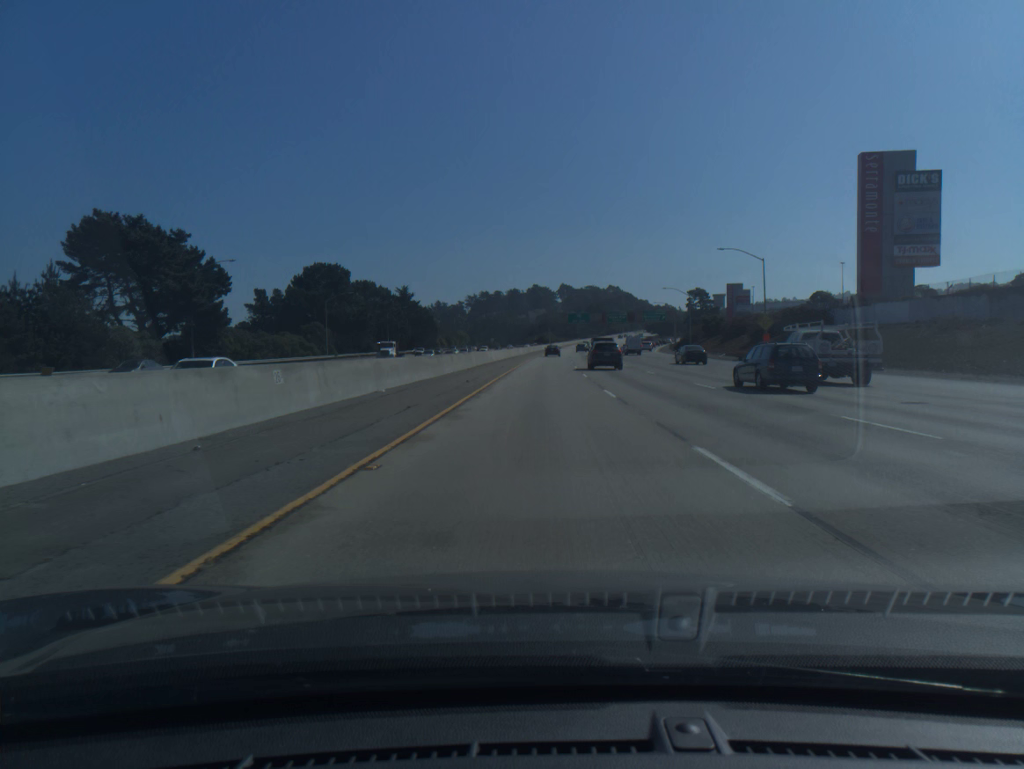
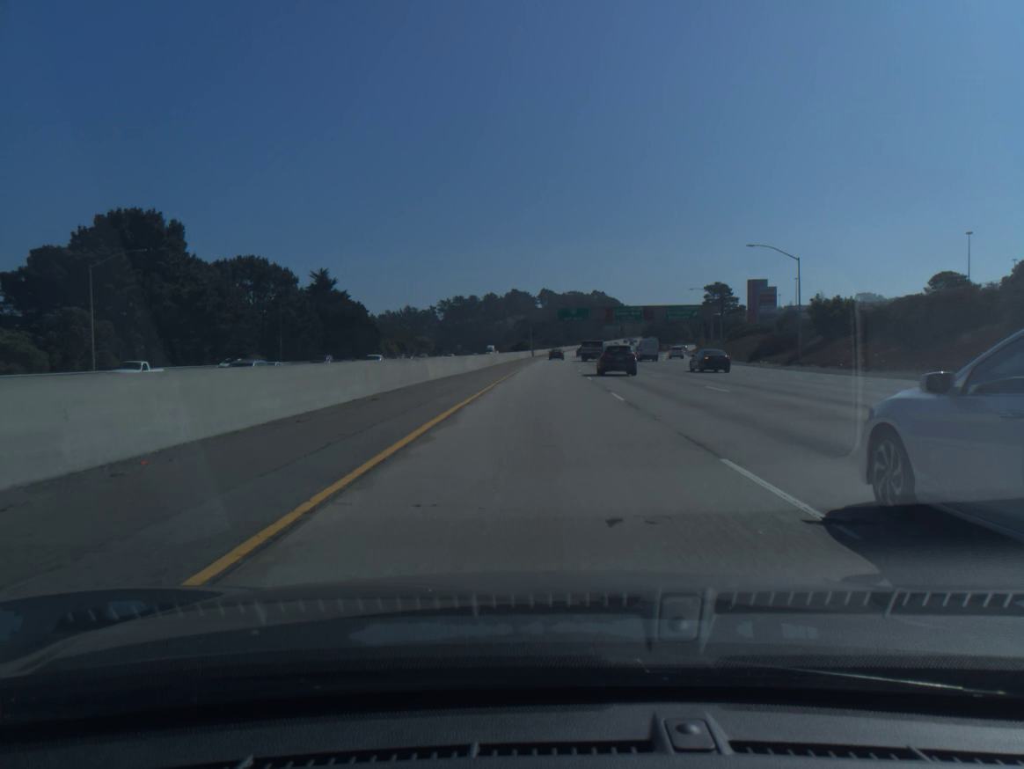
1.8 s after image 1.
(+0.7, +59.9) m; +1°
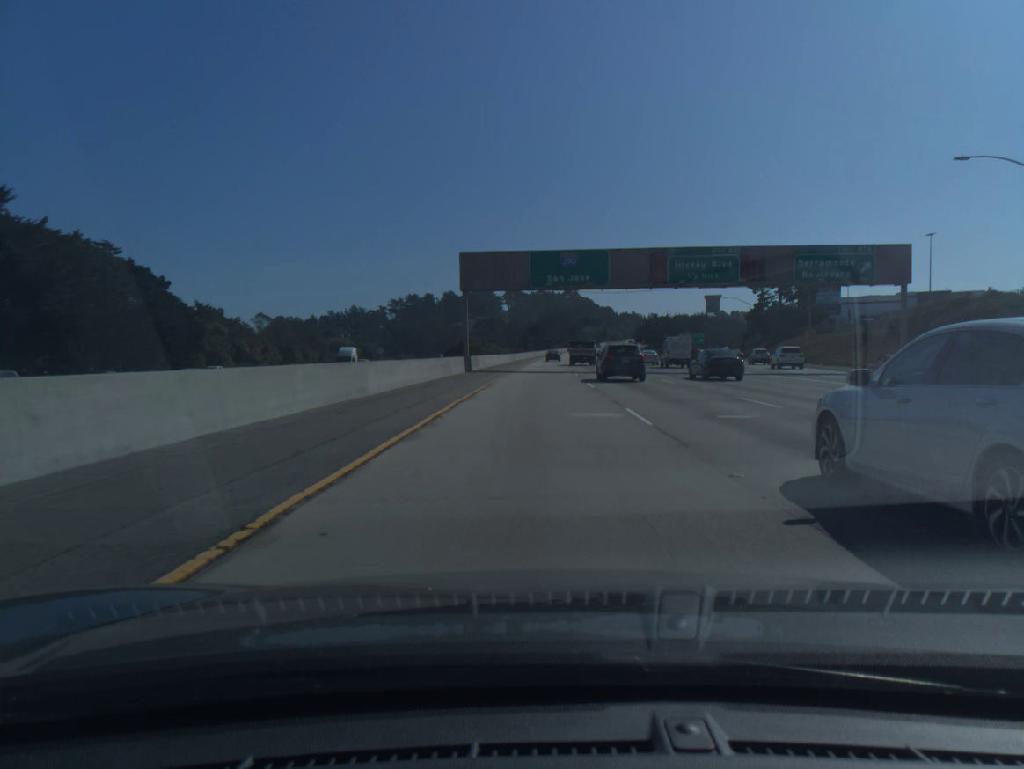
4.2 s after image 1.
(+1.8, +79.4) m; +2°
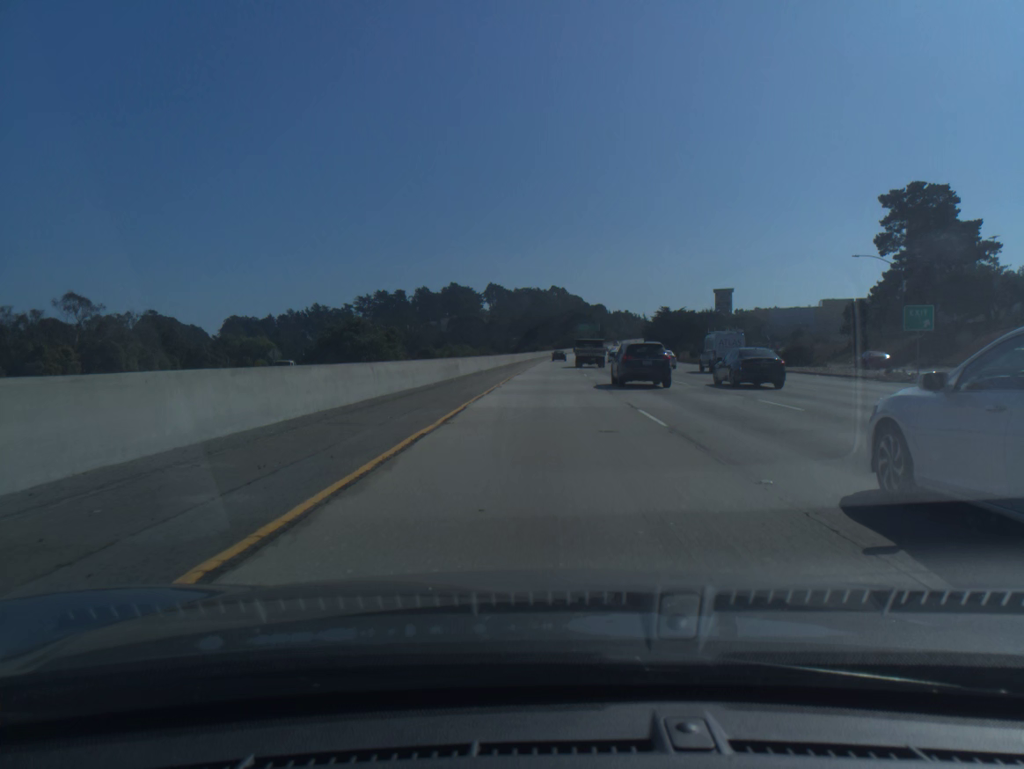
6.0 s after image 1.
(+0.6, +59.5) m; +1°
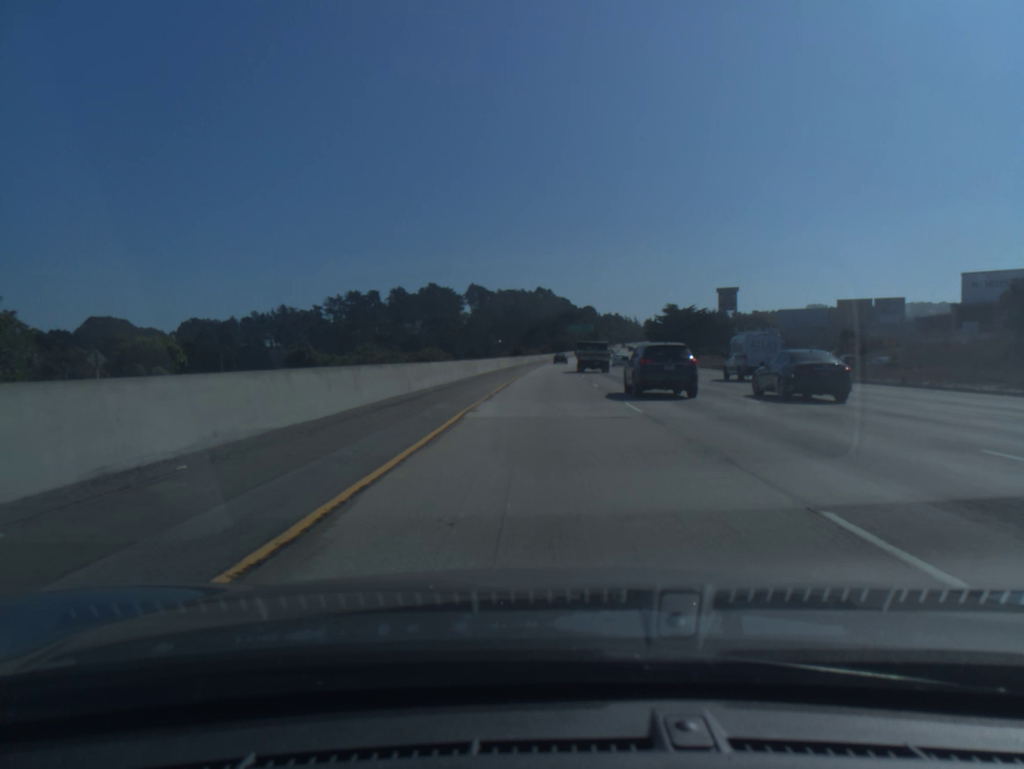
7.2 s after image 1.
(+0.4, +40.0) m; +1°
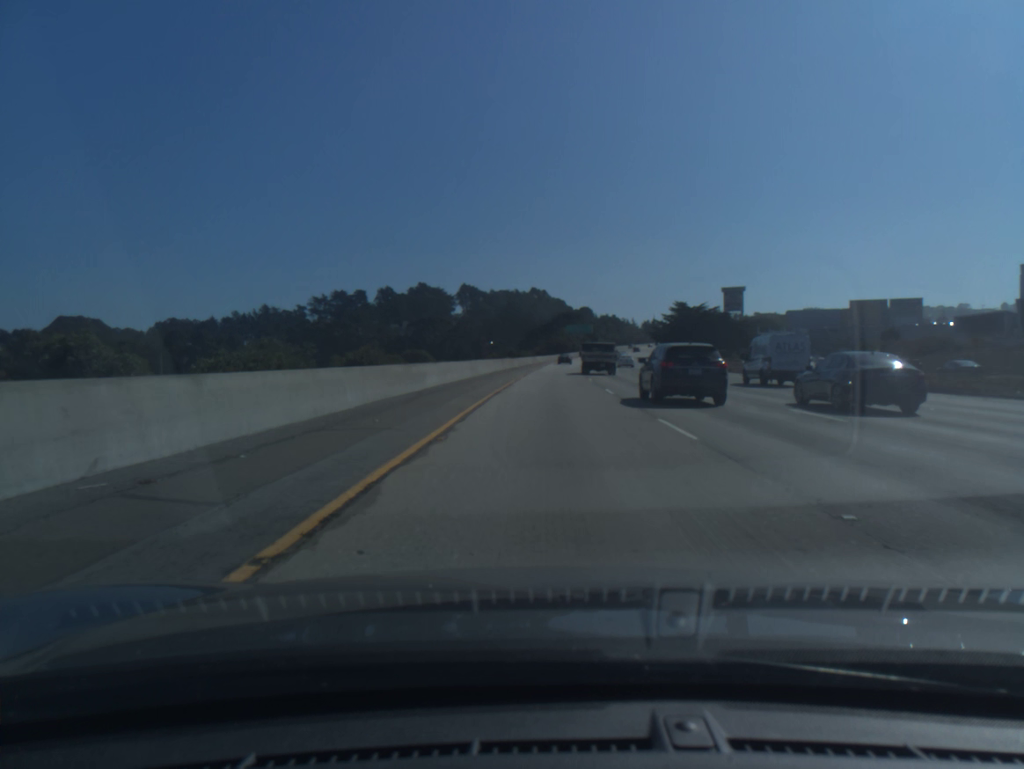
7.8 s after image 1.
(+0.1, +20.5) m; 0°
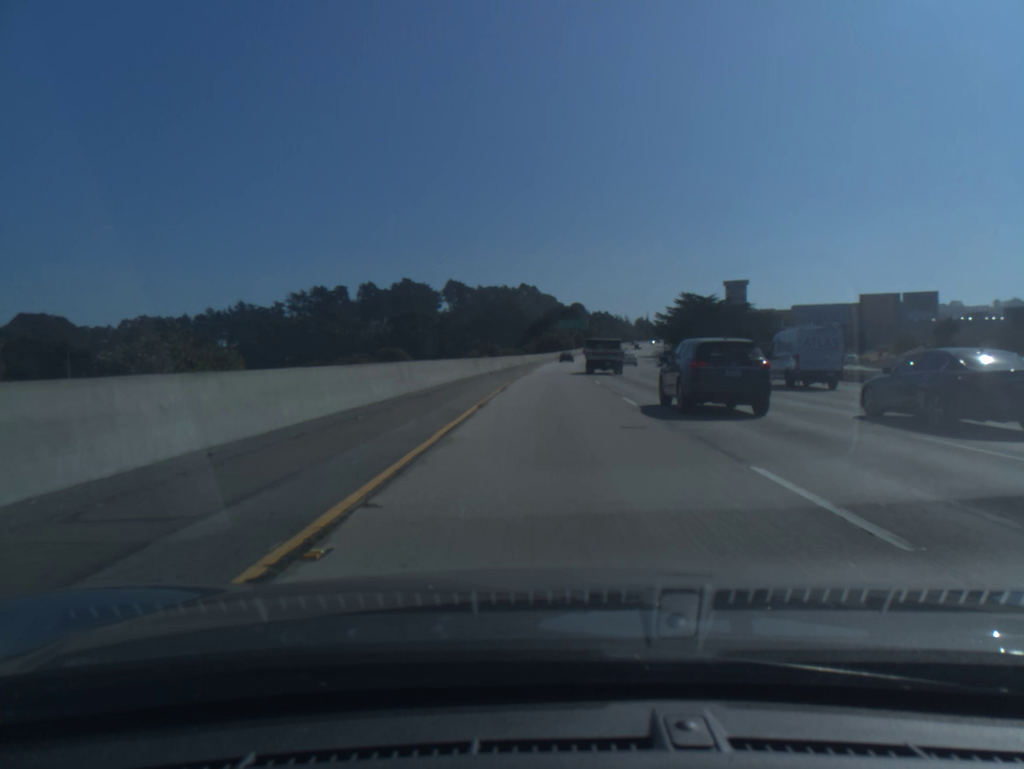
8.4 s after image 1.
(+0.1, +21.0) m; +1°
